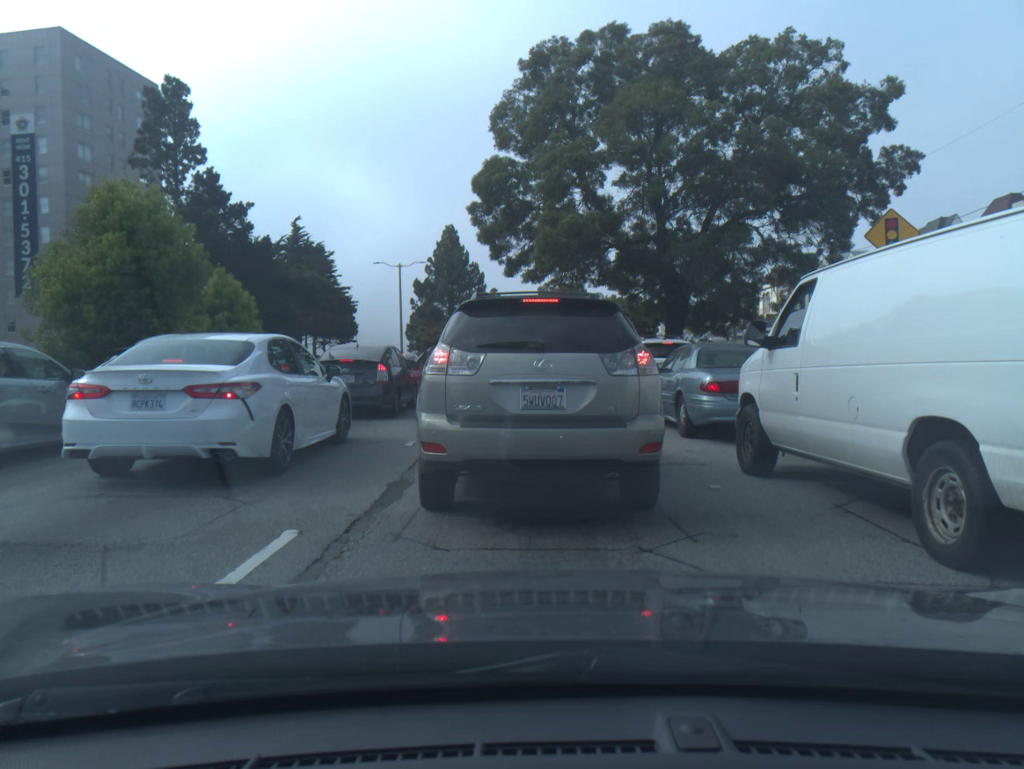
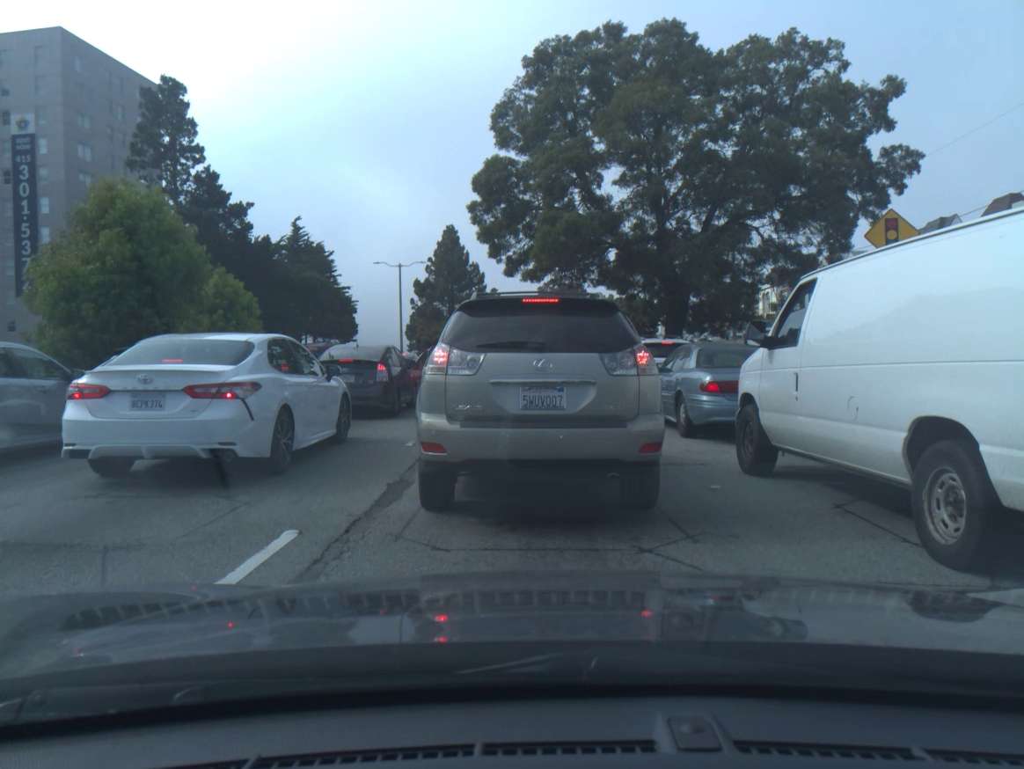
(0.0, 0.0) m; 0°
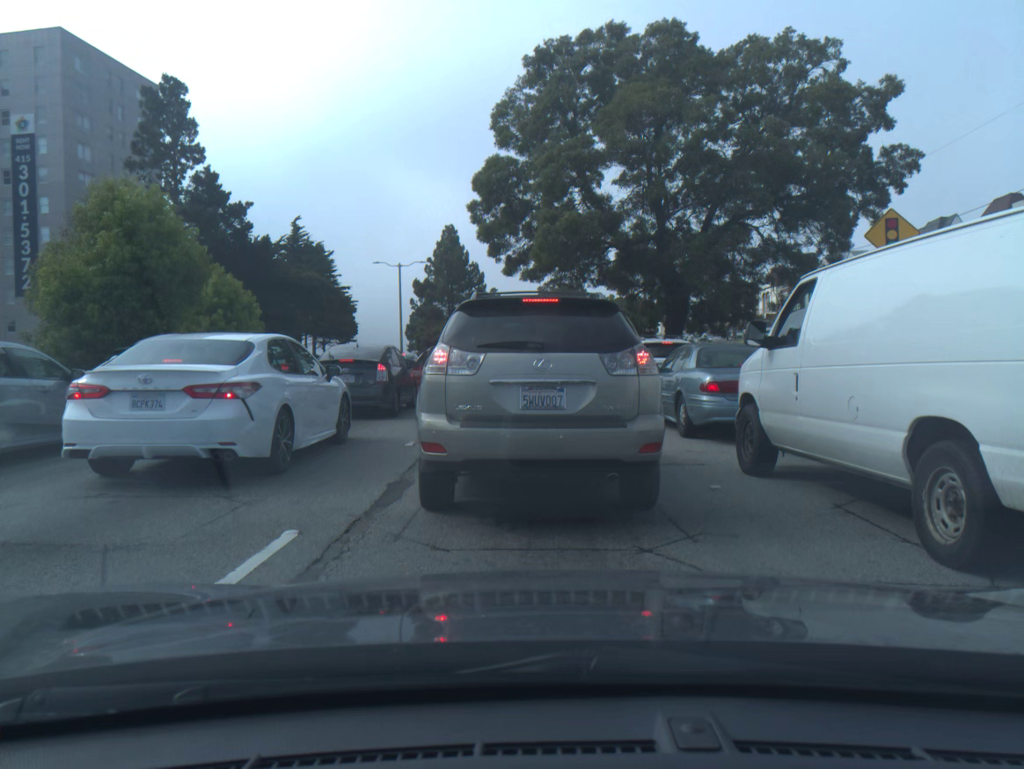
(0.0, 0.0) m; 0°
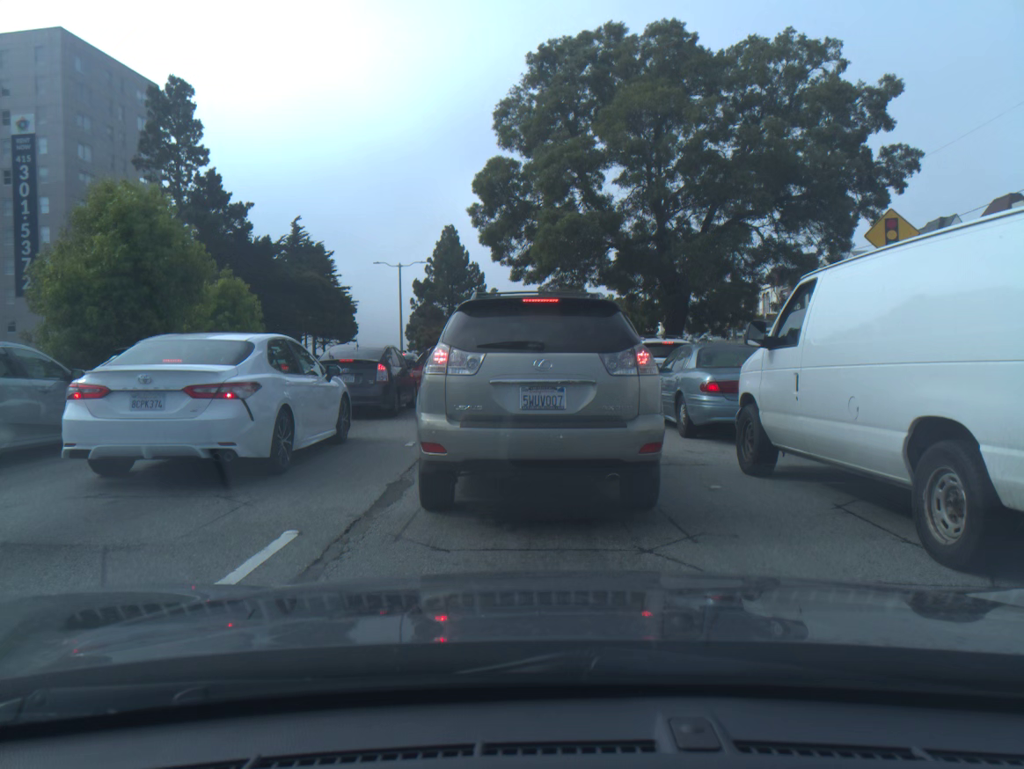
(0.0, 0.0) m; 0°
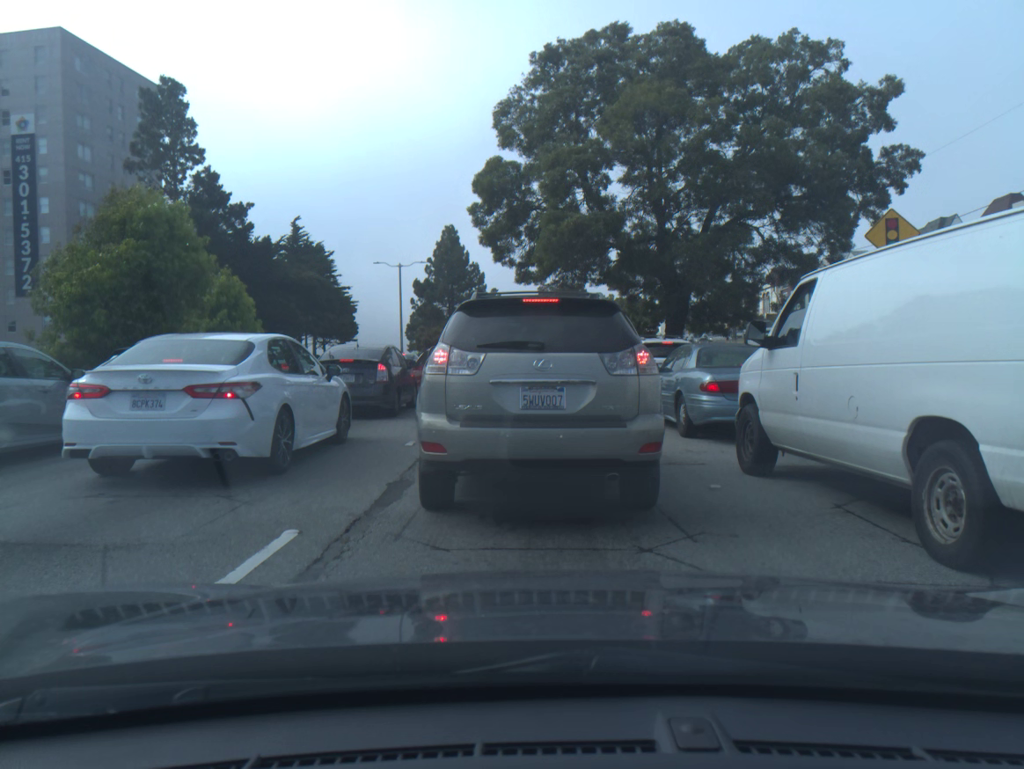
(0.0, 0.0) m; 0°
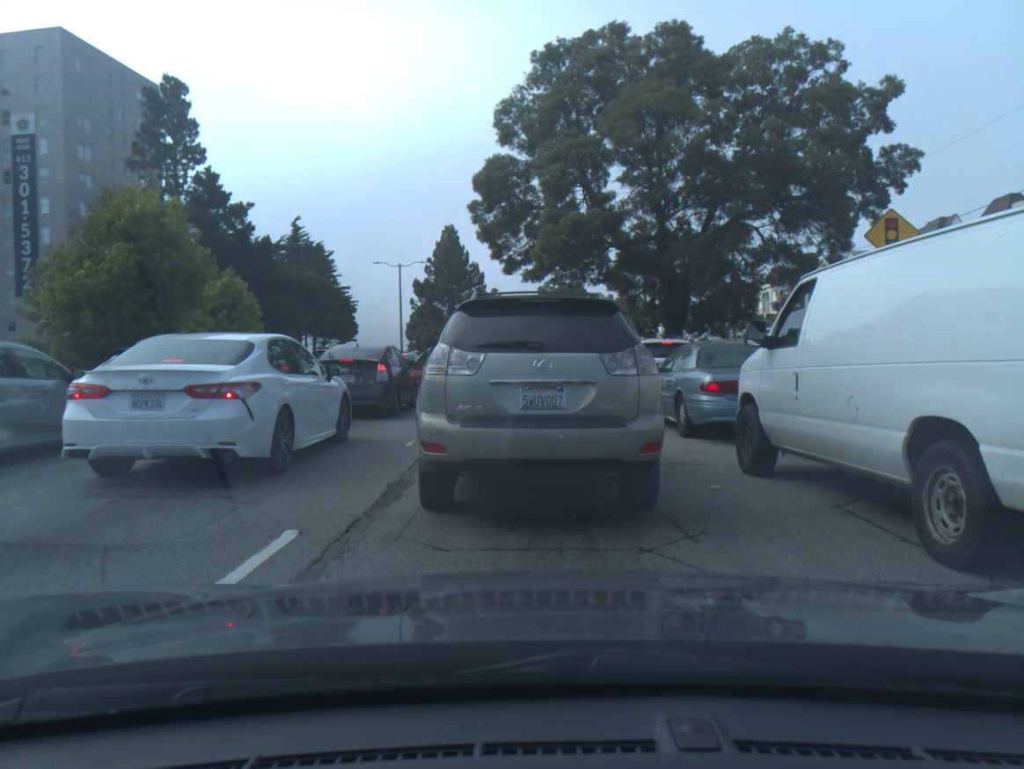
(0.0, 0.0) m; 0°
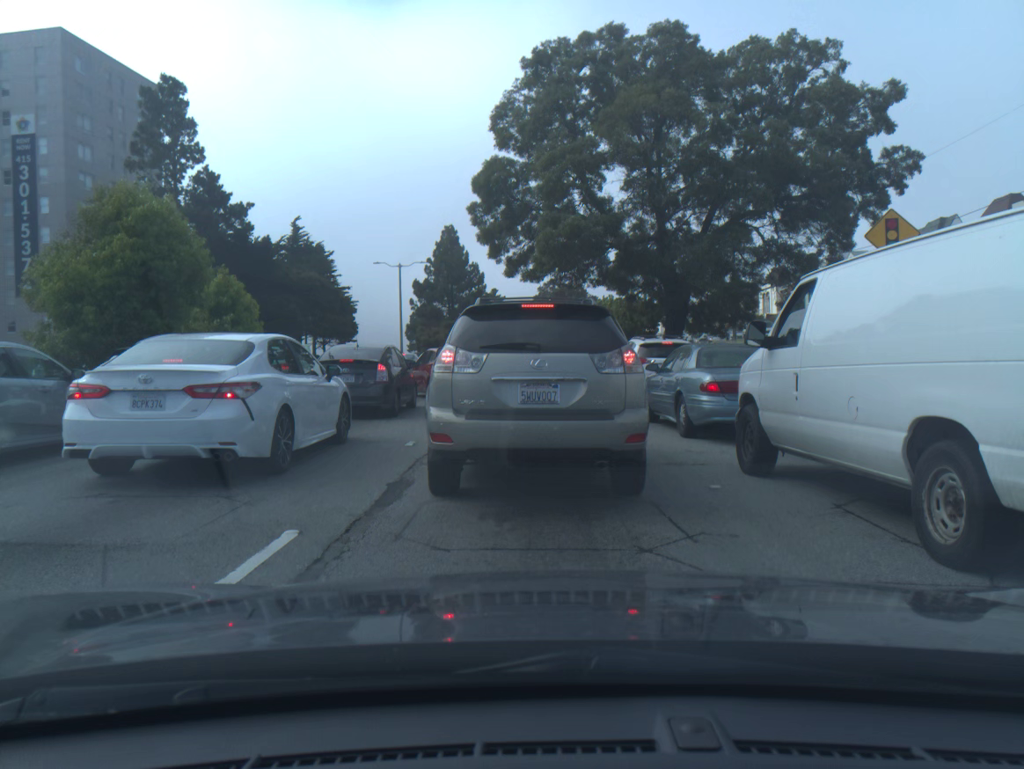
(0.0, +0.1) m; 0°
